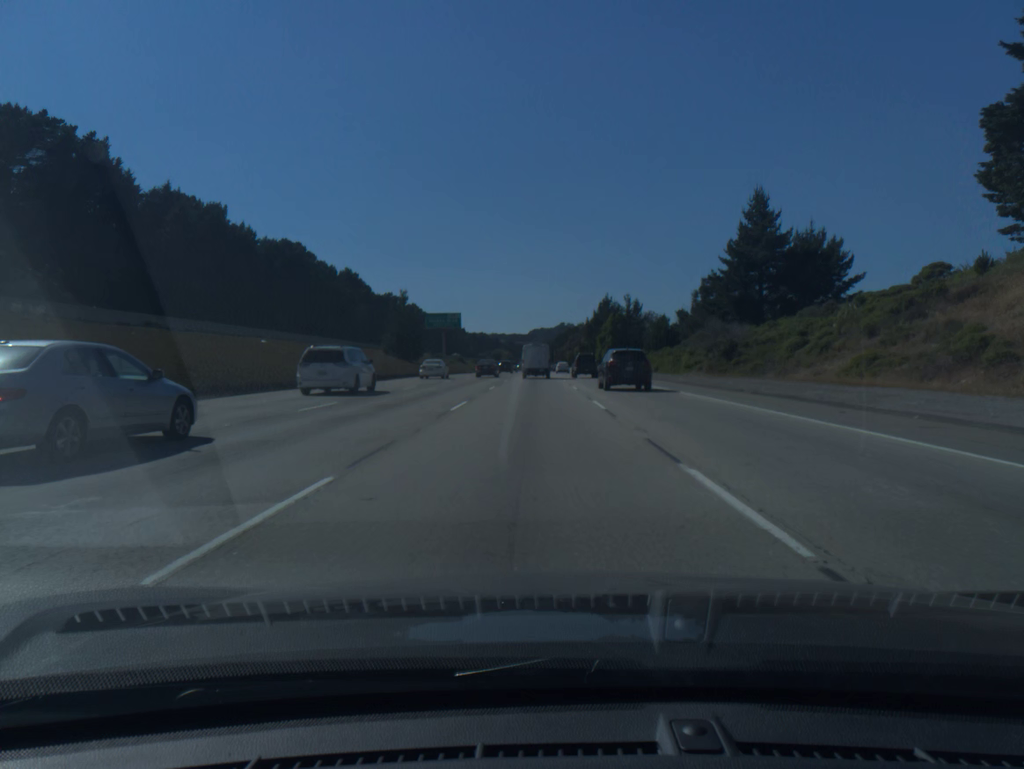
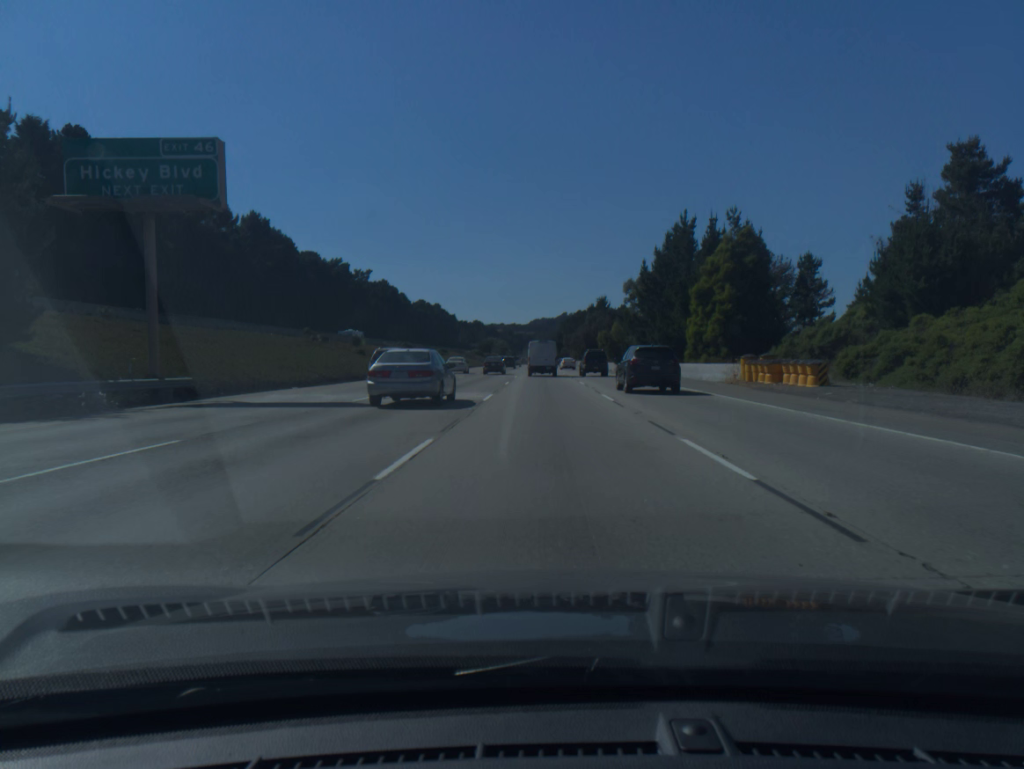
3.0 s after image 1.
(-0.8, +84.4) m; 0°
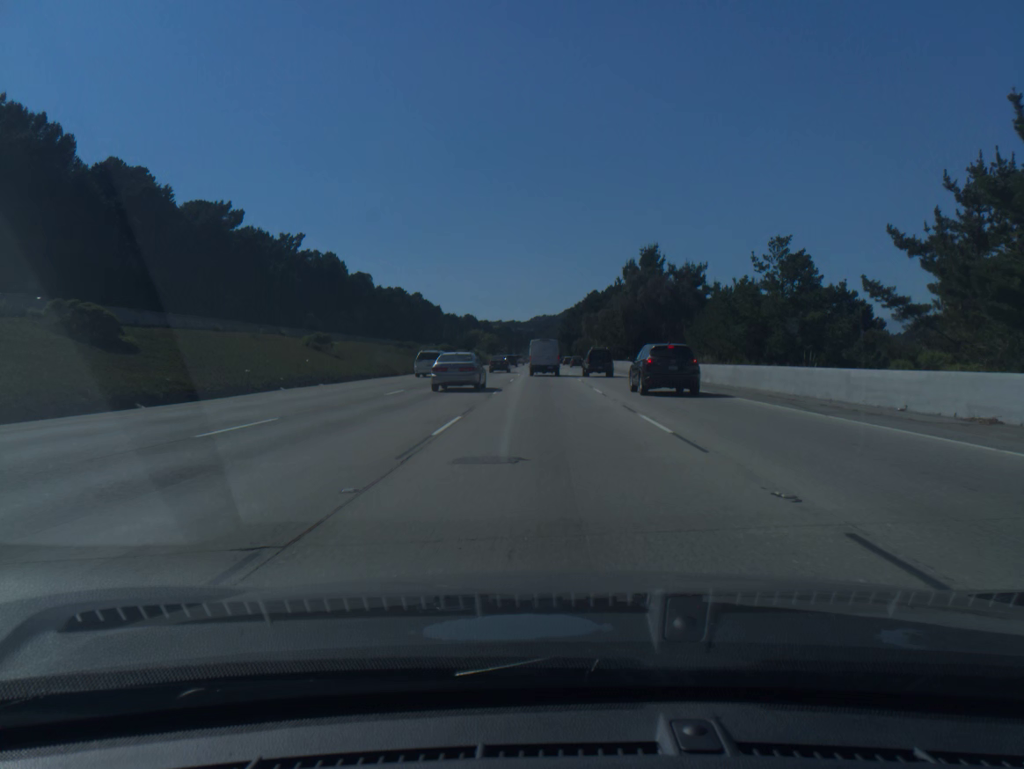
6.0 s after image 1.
(0.0, +83.2) m; 0°
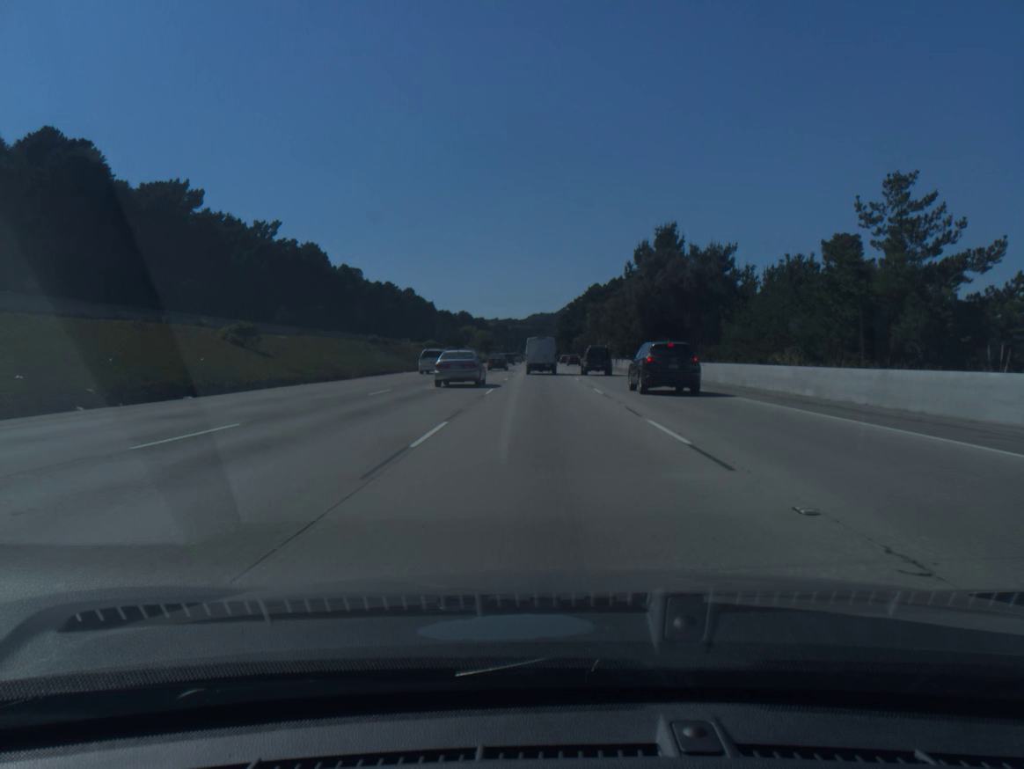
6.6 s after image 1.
(0.0, +16.4) m; 0°
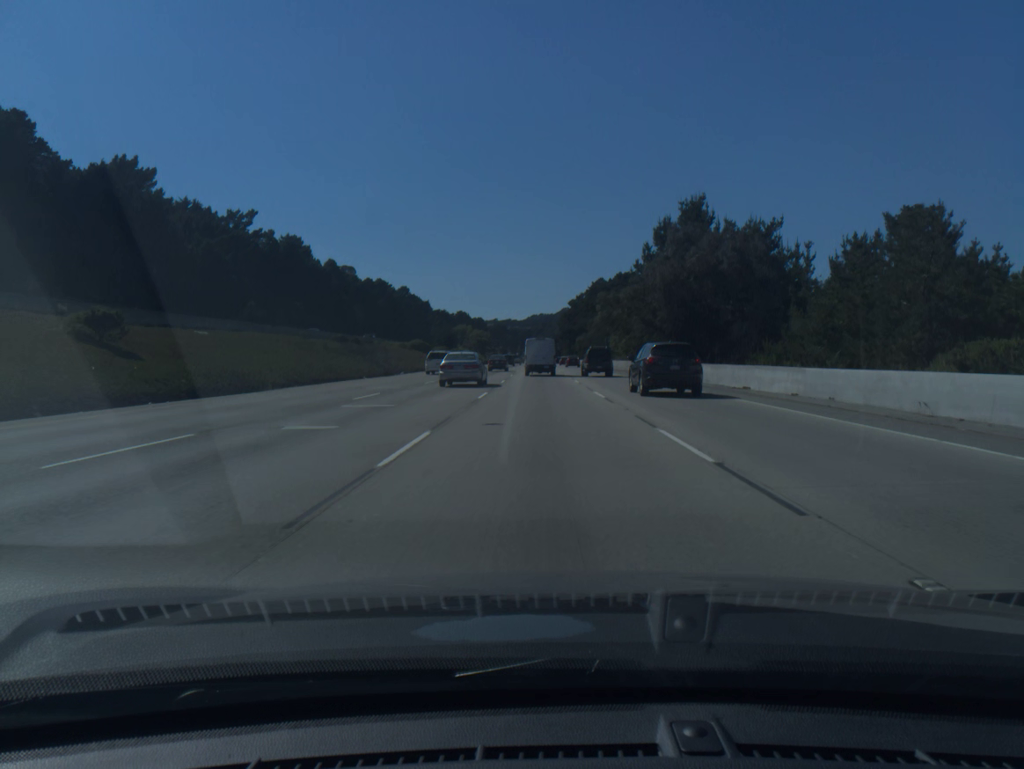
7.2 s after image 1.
(0.0, +16.4) m; 0°
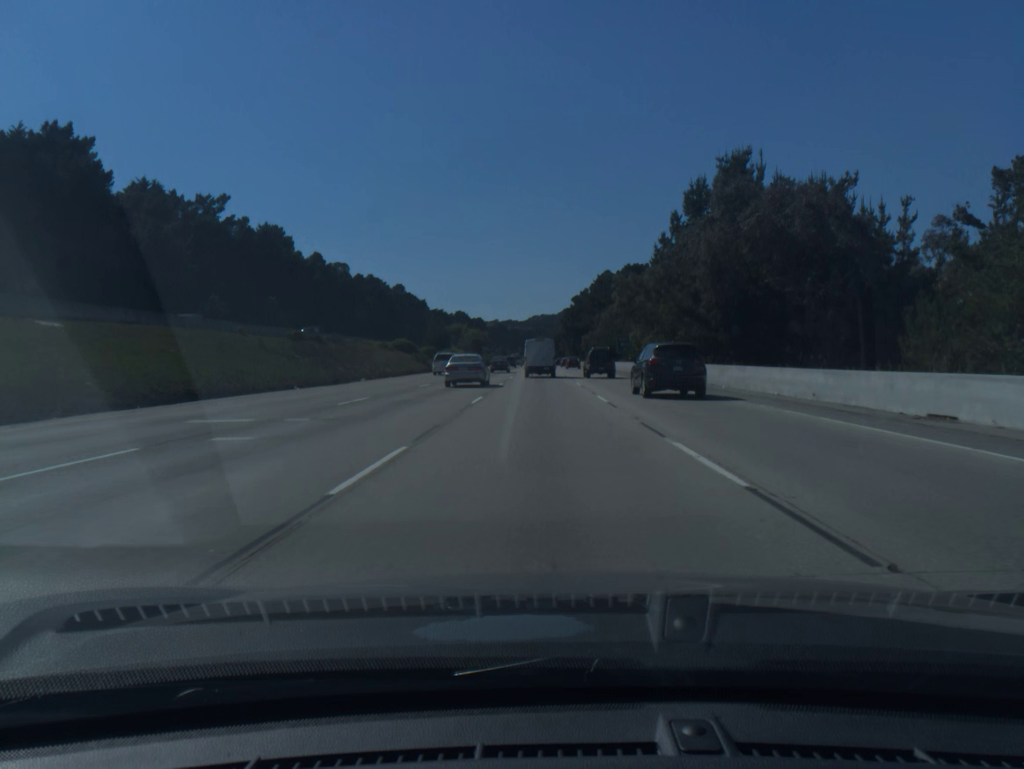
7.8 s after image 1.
(0.0, +16.2) m; 0°
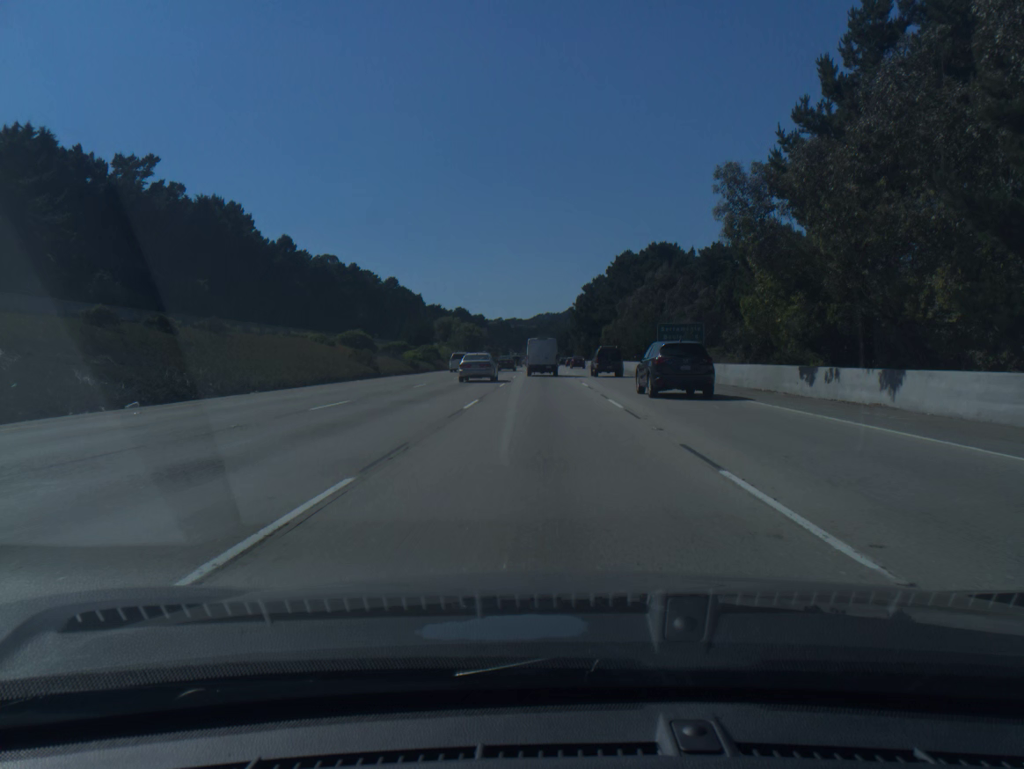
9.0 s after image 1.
(-0.1, +32.2) m; 0°
